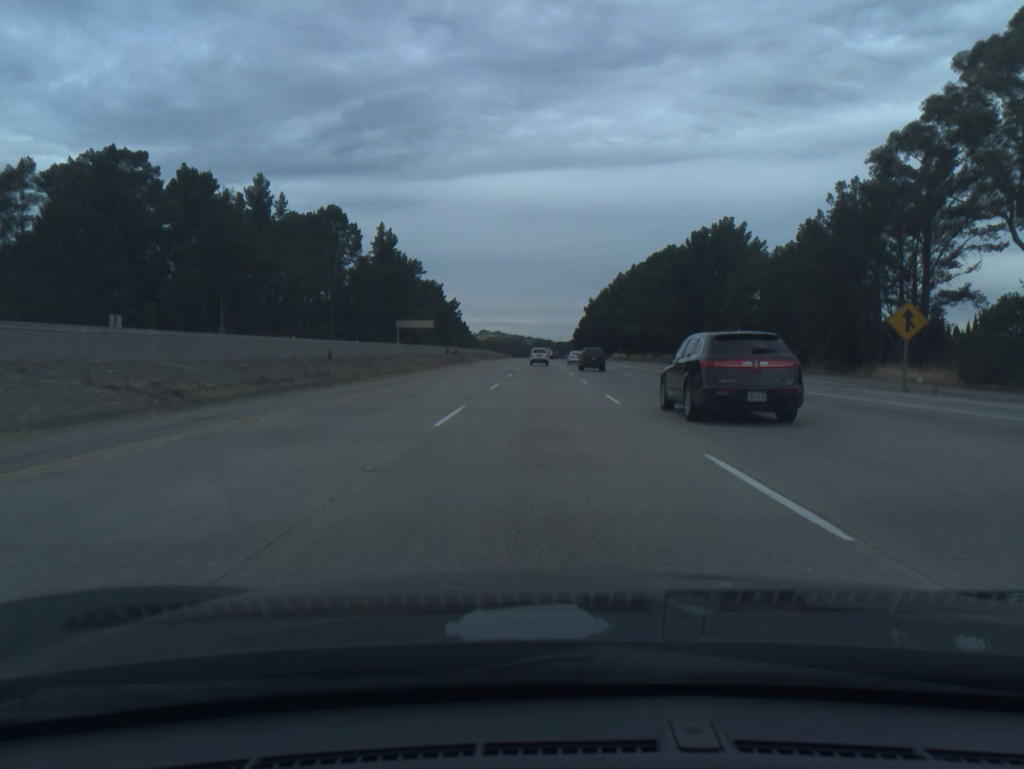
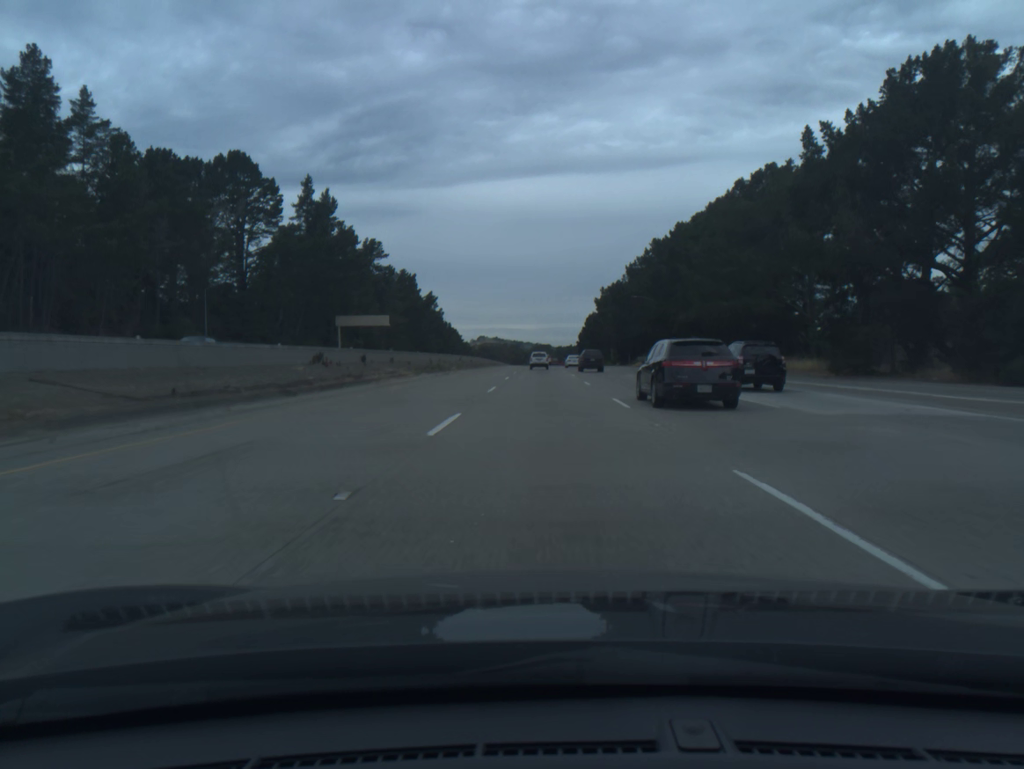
(-0.1, +59.9) m; 0°
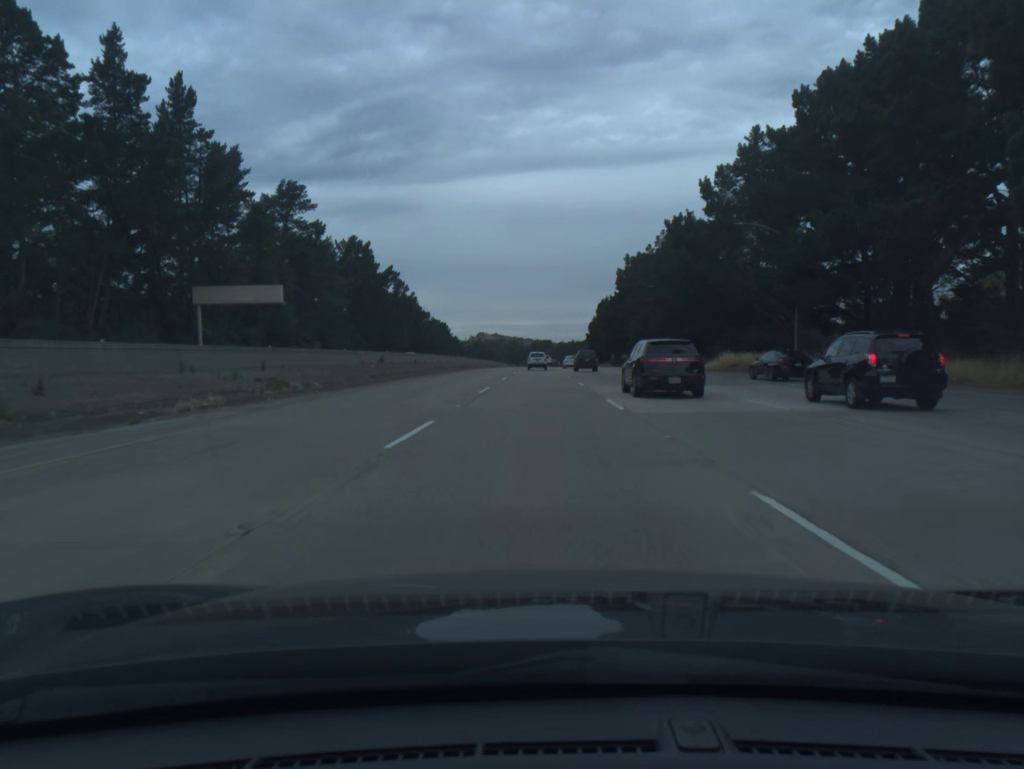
(+0.1, +59.7) m; 0°
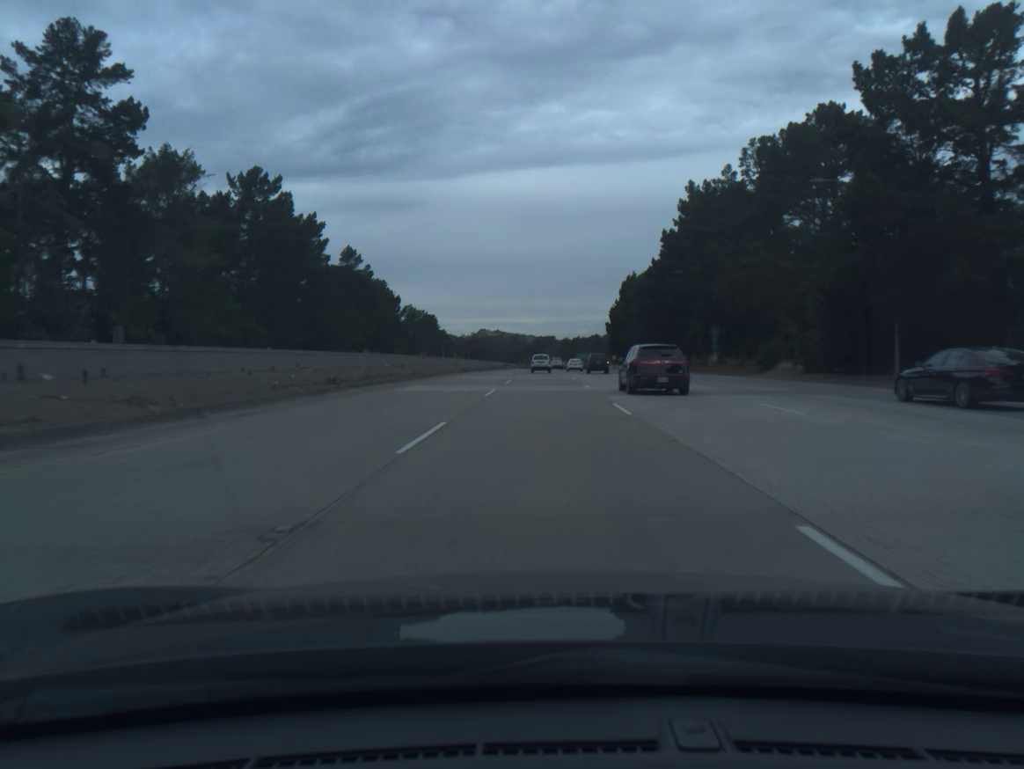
(-0.2, +59.3) m; 0°
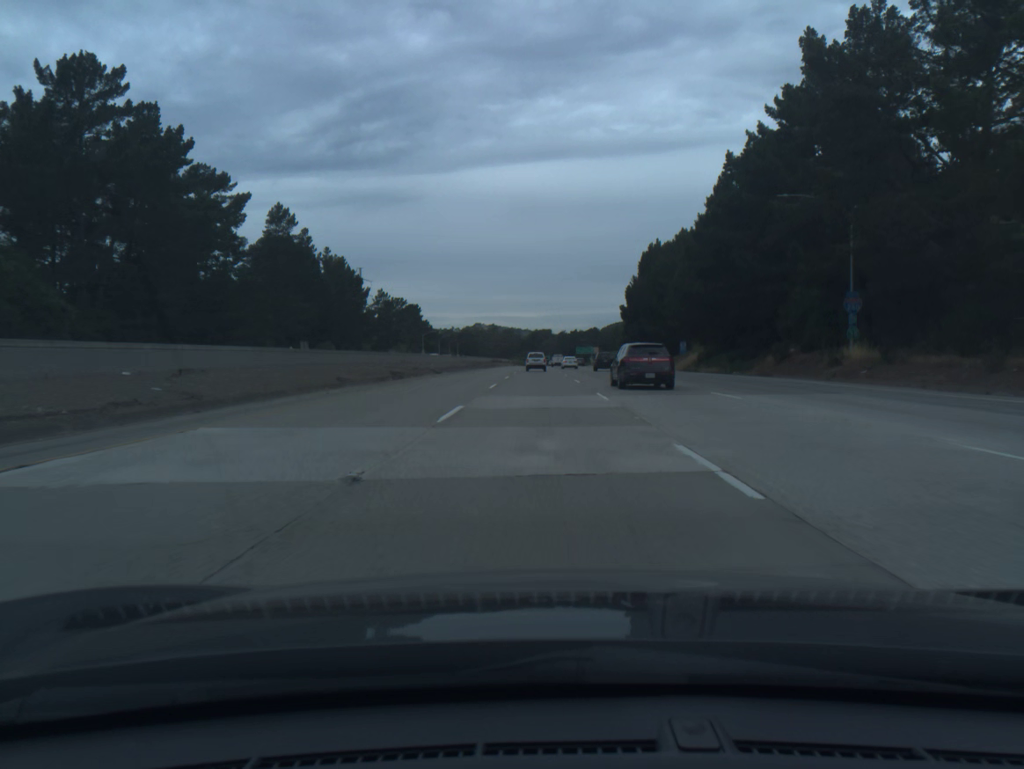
(+0.1, +39.3) m; 0°
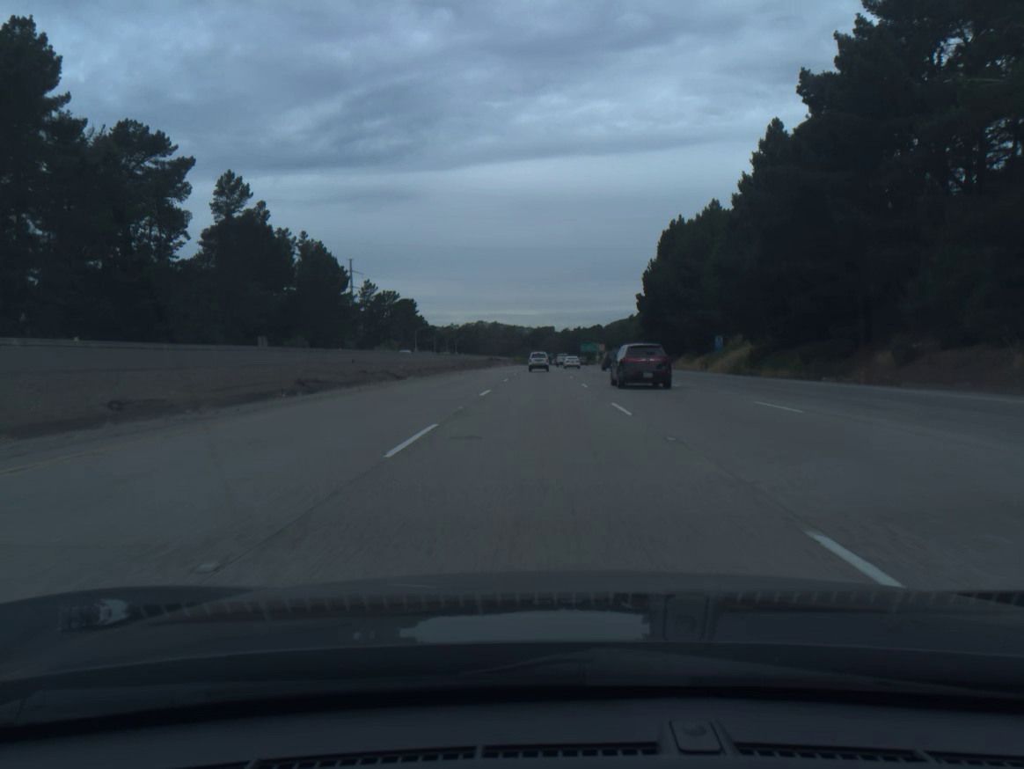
(0.0, +19.6) m; 0°
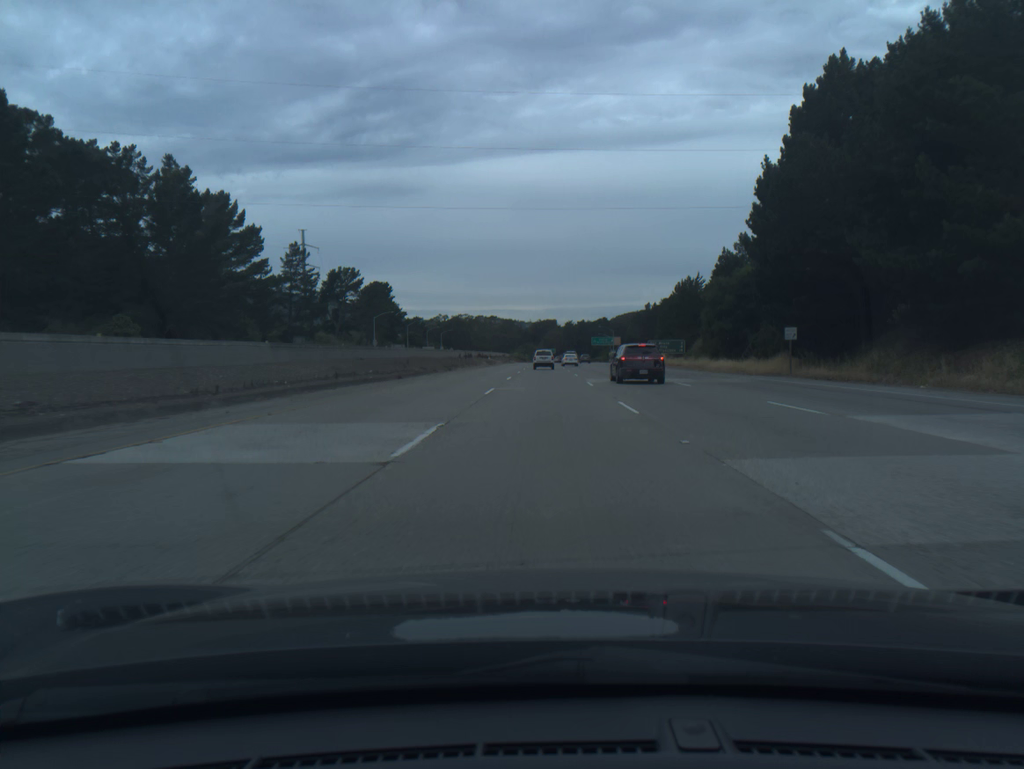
(-0.2, +58.7) m; 0°
